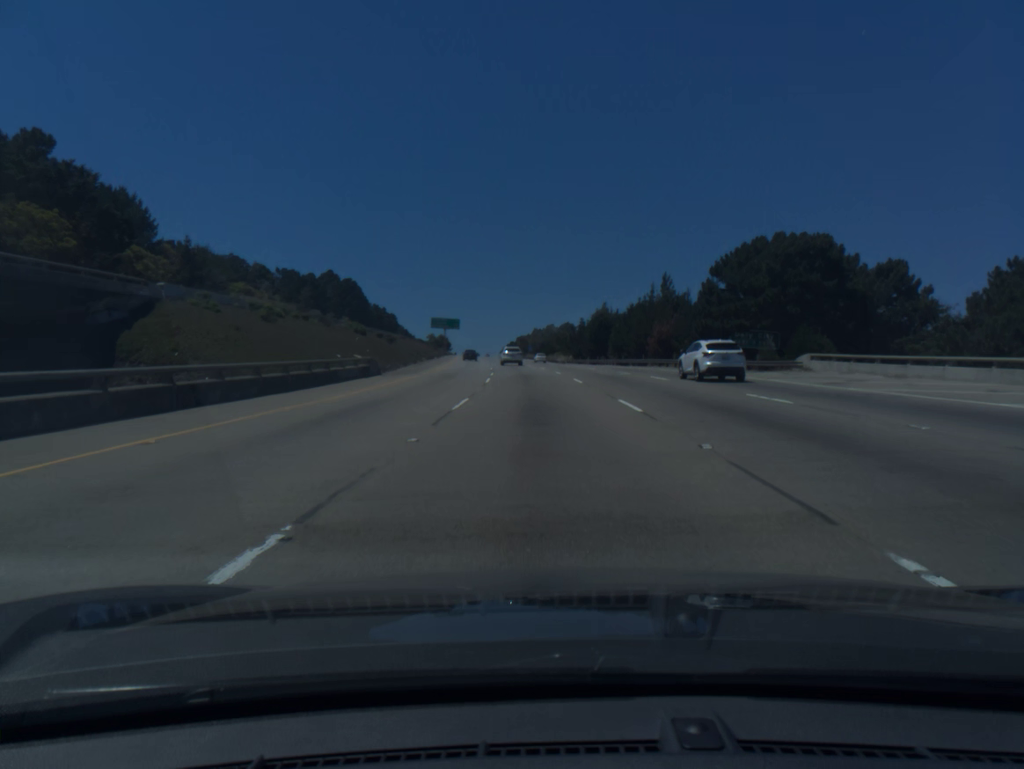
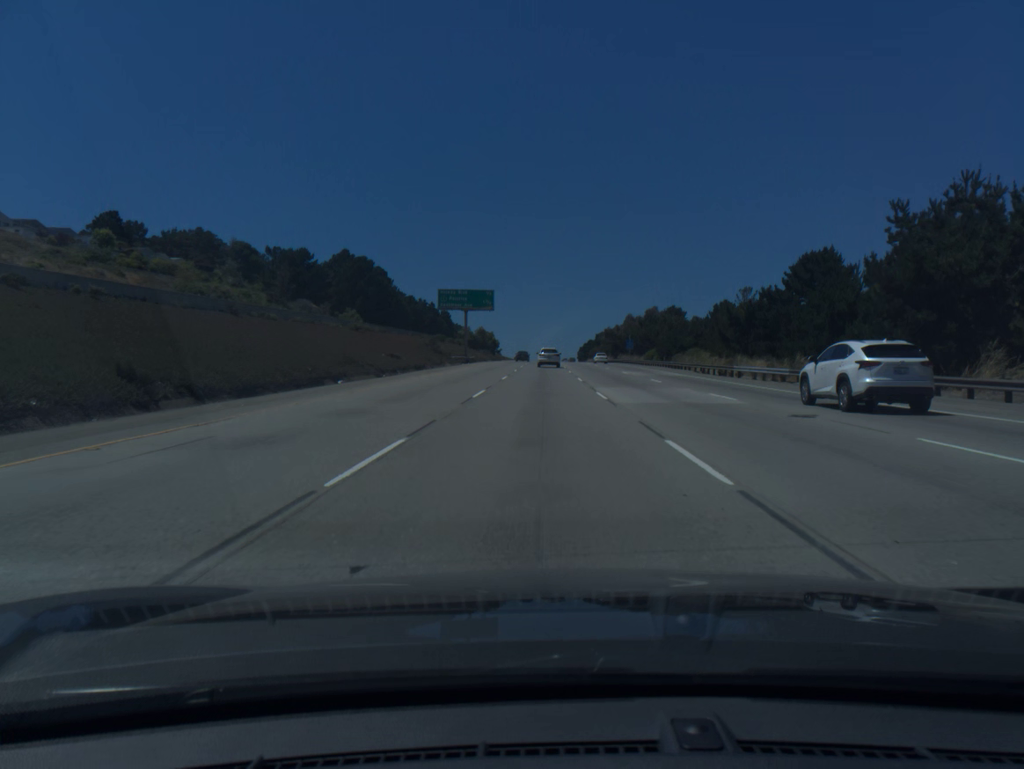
(-4.5, +91.1) m; -5°
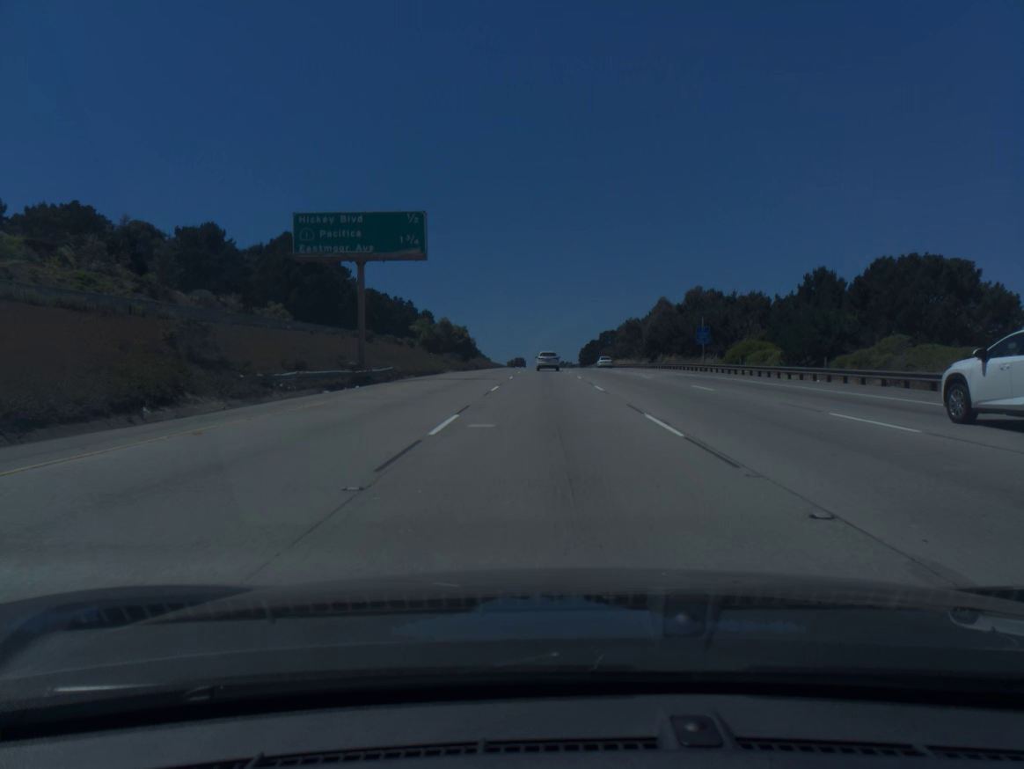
(-0.2, +54.1) m; 0°
